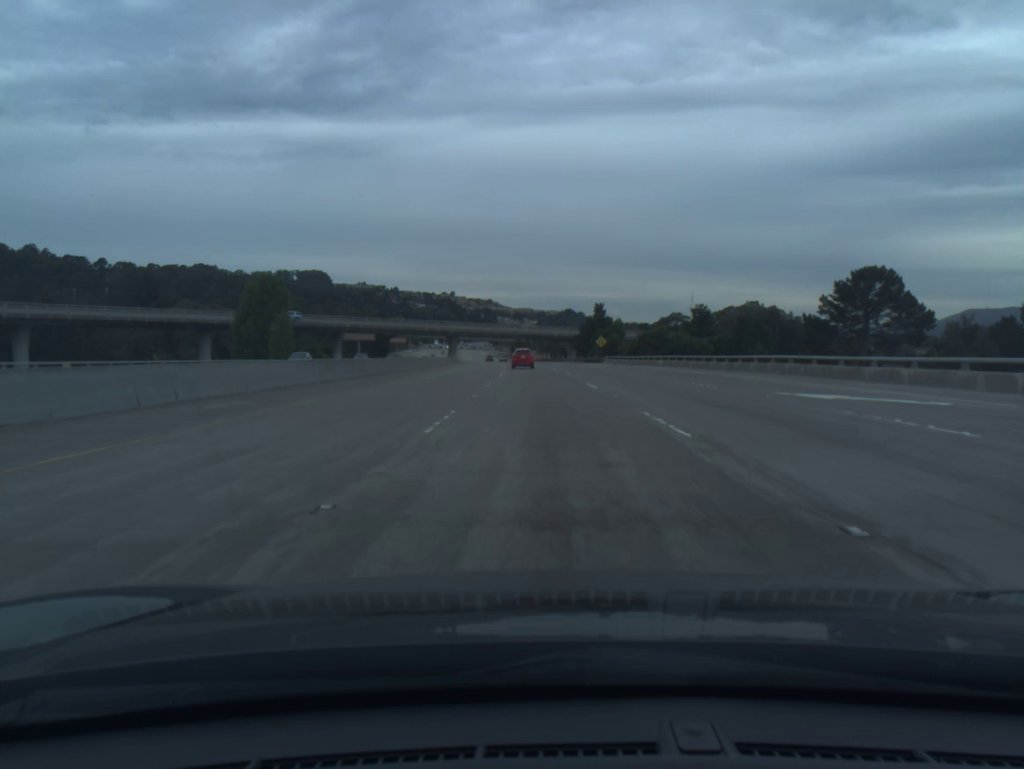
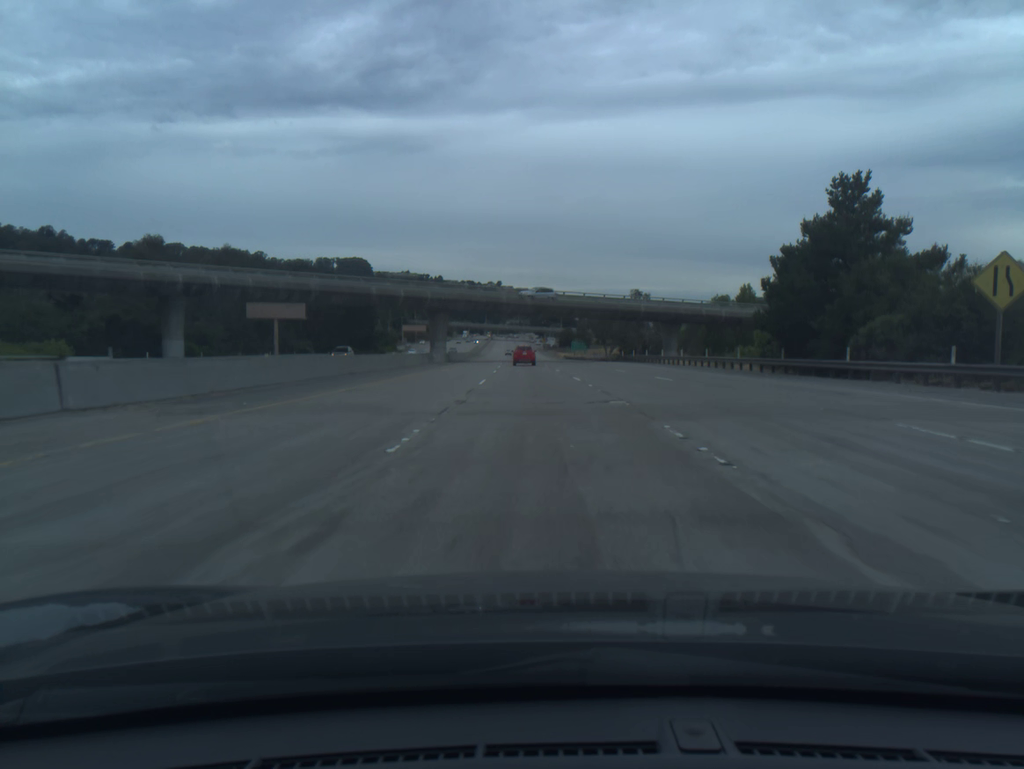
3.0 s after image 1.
(-2.9, +90.2) m; -4°
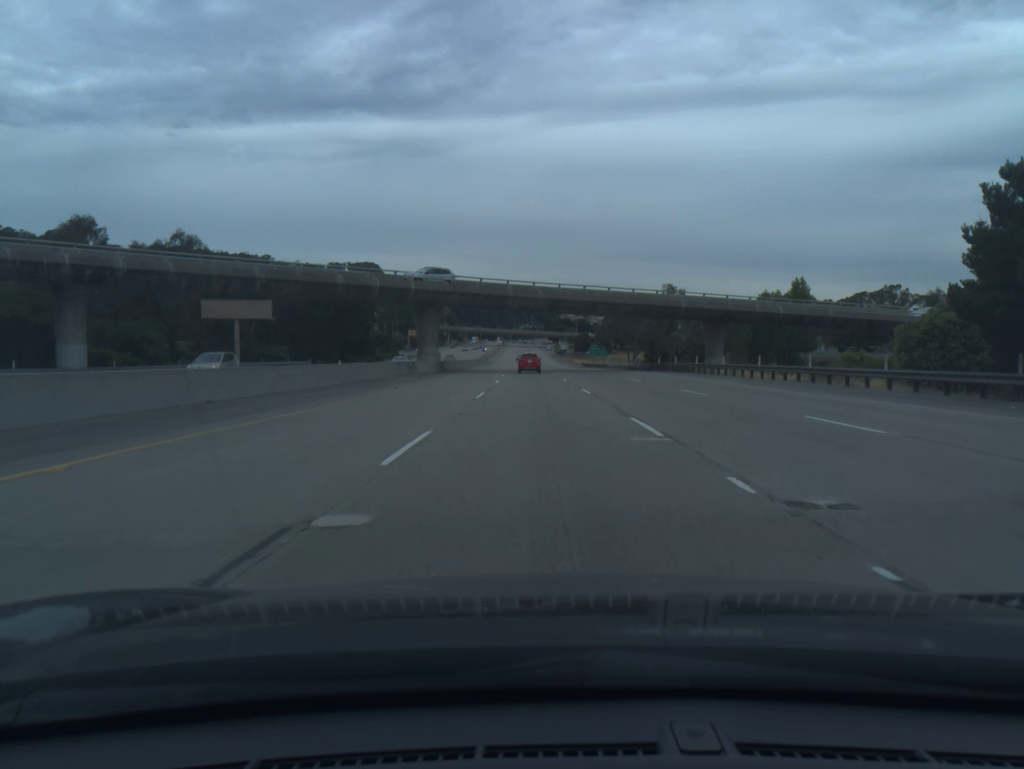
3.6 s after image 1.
(-0.1, +18.1) m; -1°
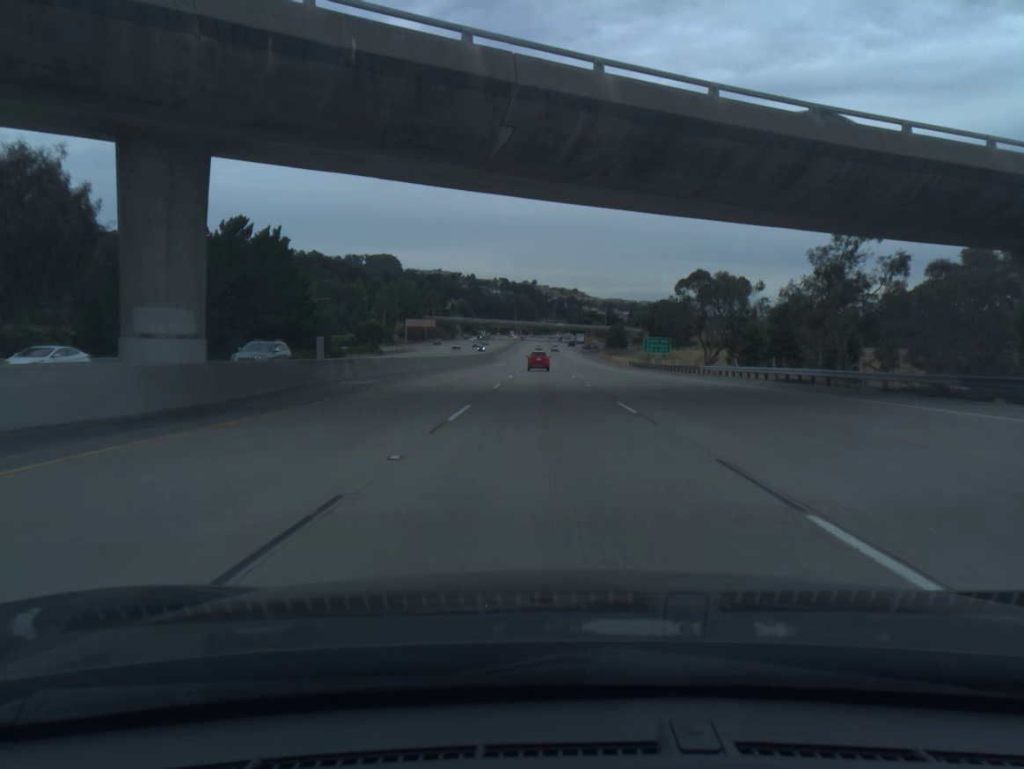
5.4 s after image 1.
(-1.0, +54.1) m; -2°
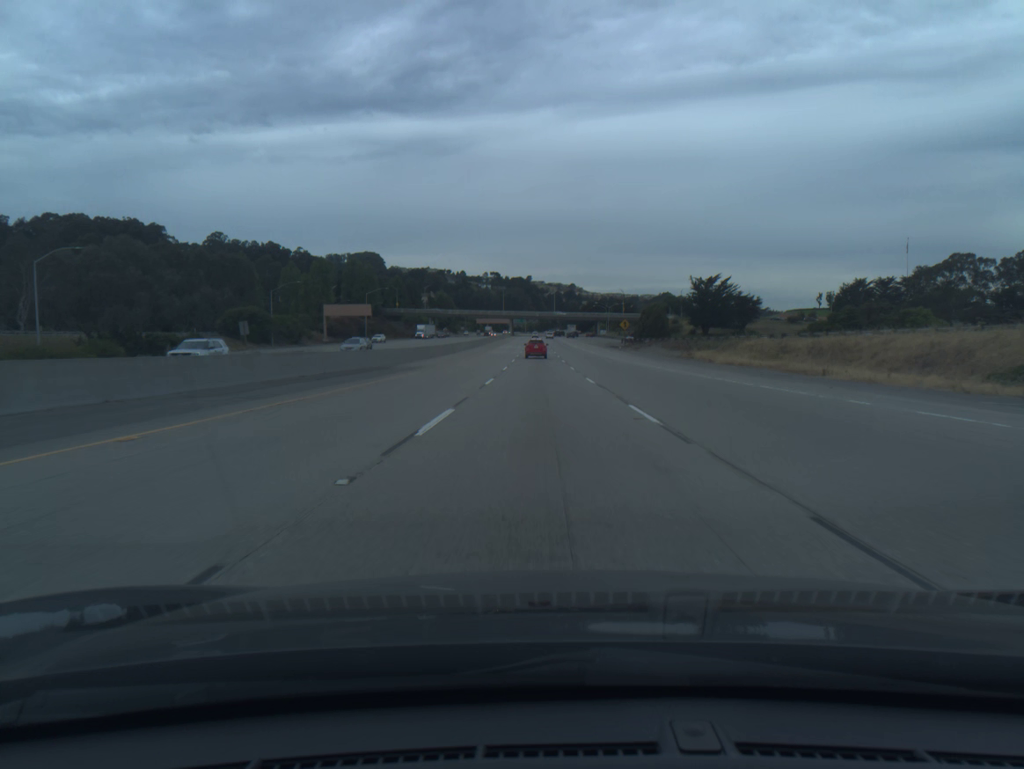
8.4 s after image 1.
(-0.1, +90.7) m; 0°
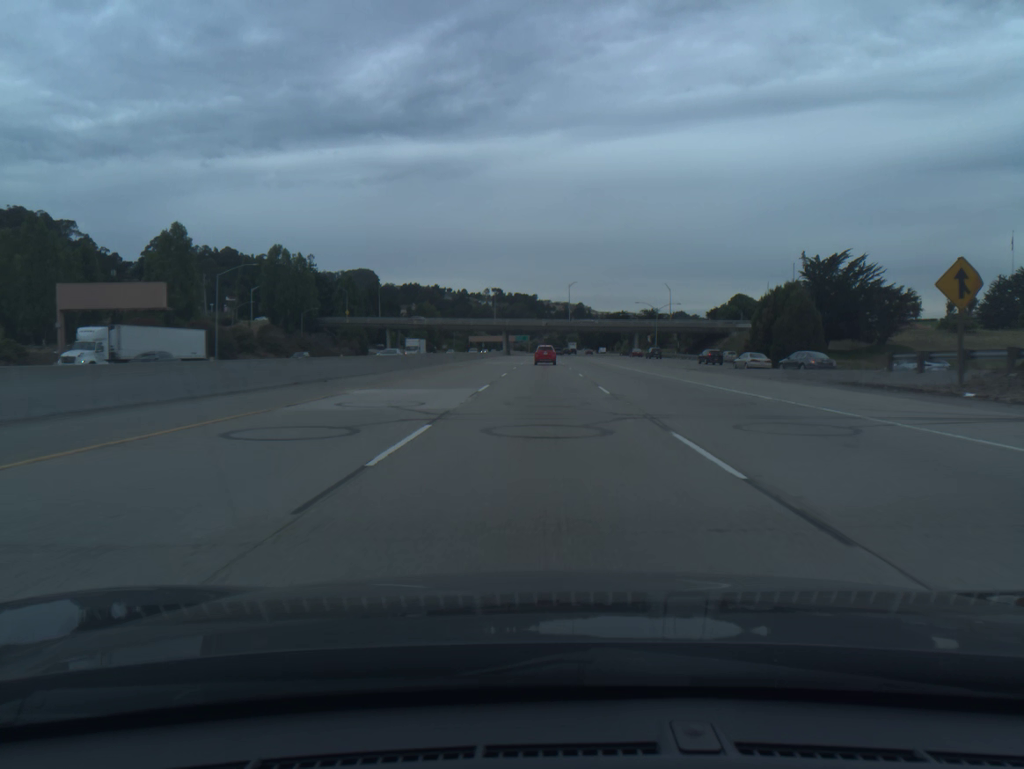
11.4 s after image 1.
(-0.4, +90.6) m; 0°
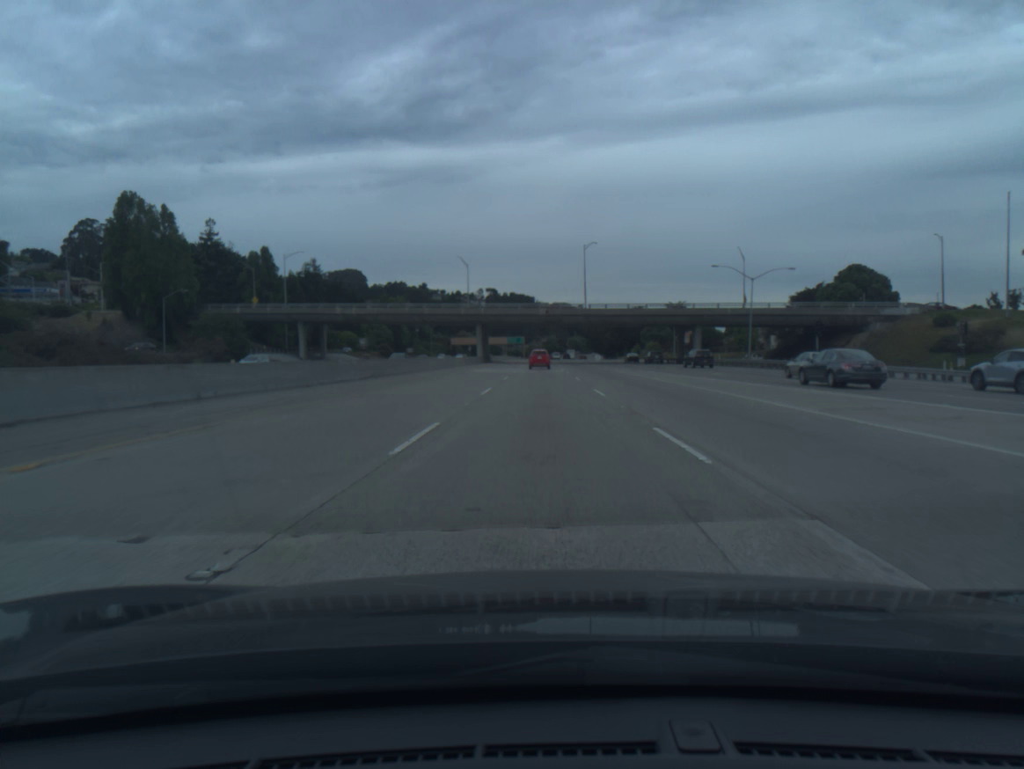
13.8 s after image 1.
(+0.1, +71.7) m; 0°
